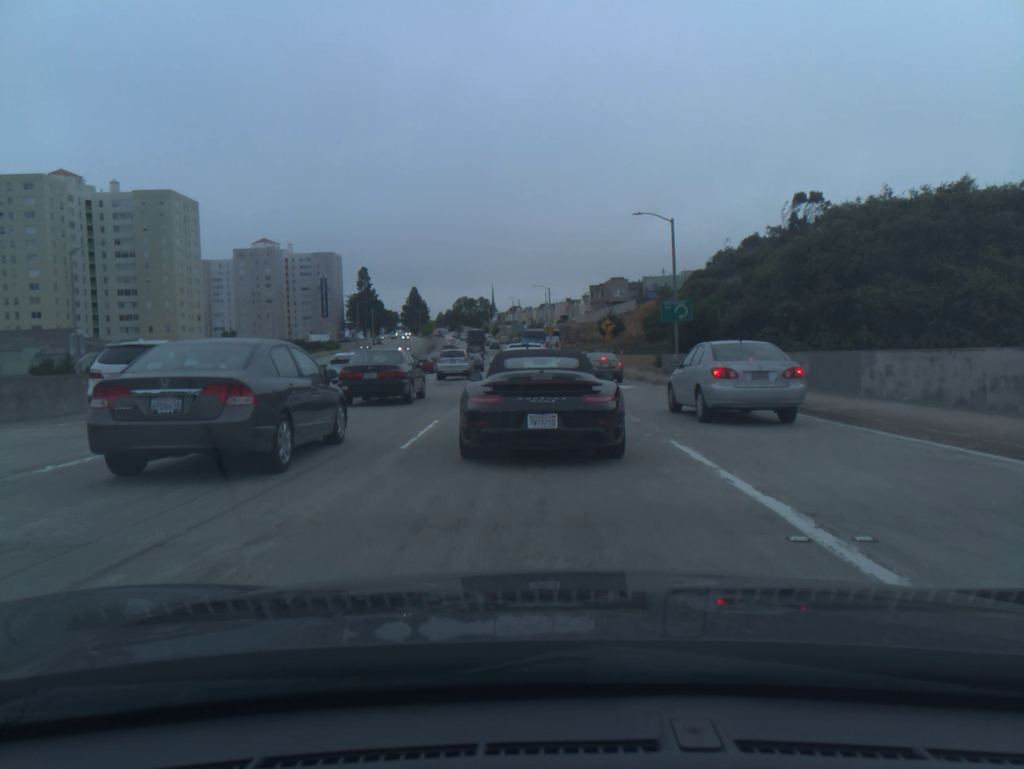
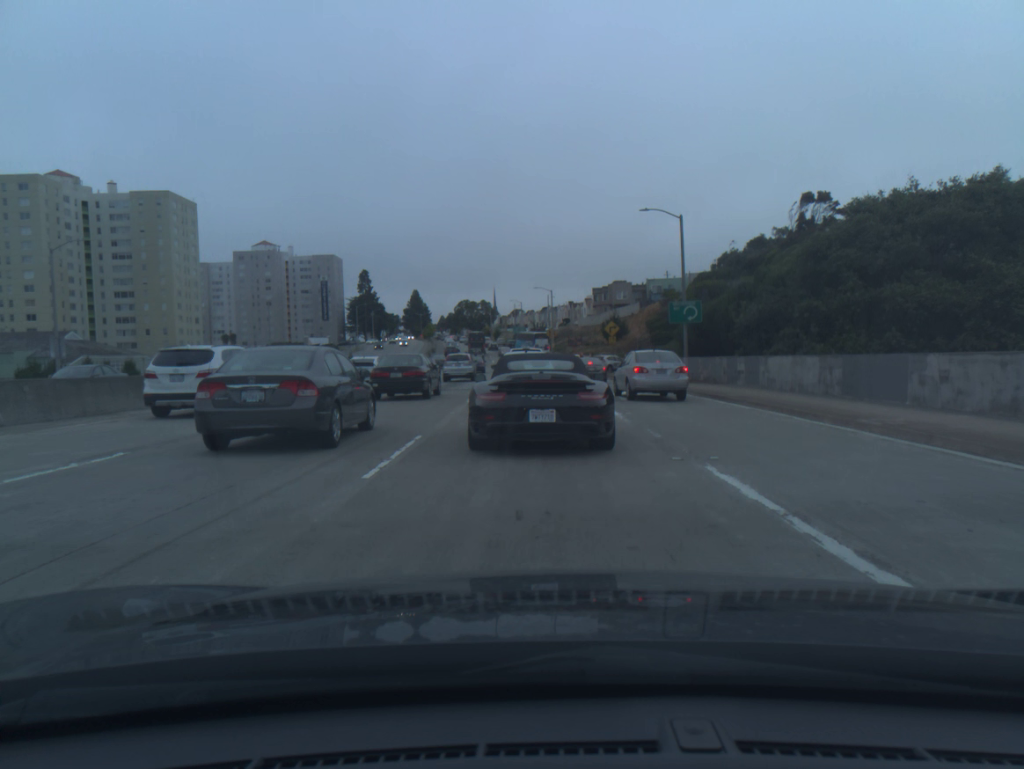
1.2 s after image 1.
(0.0, +2.2) m; 0°
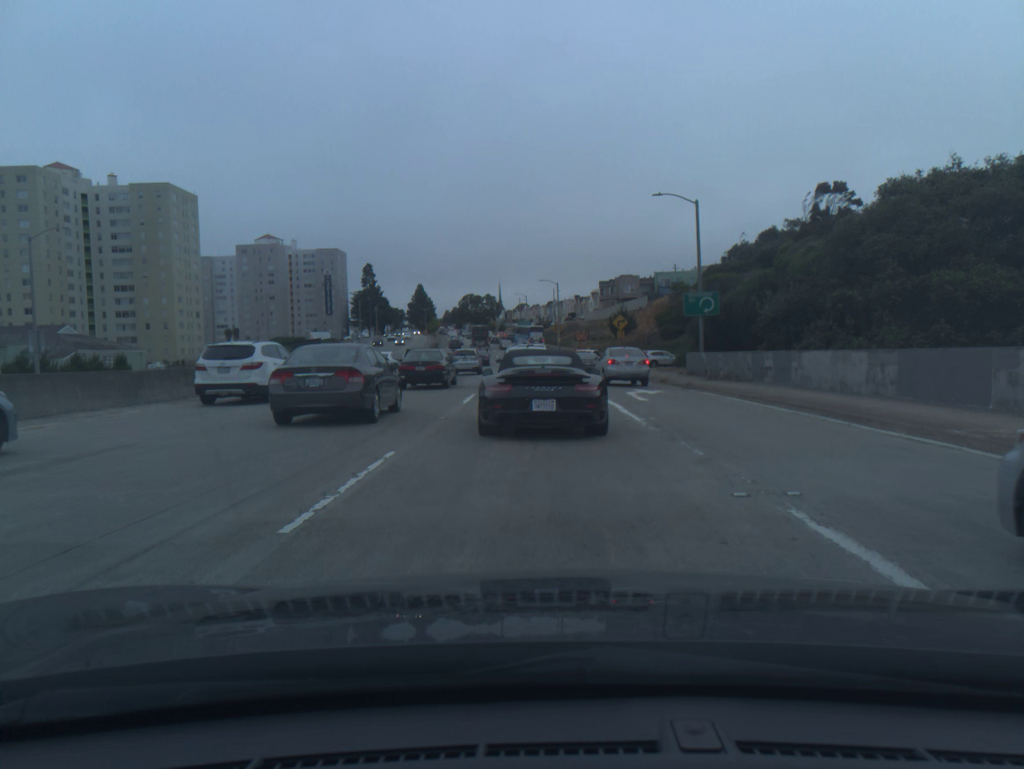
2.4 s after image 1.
(0.0, +2.7) m; -1°
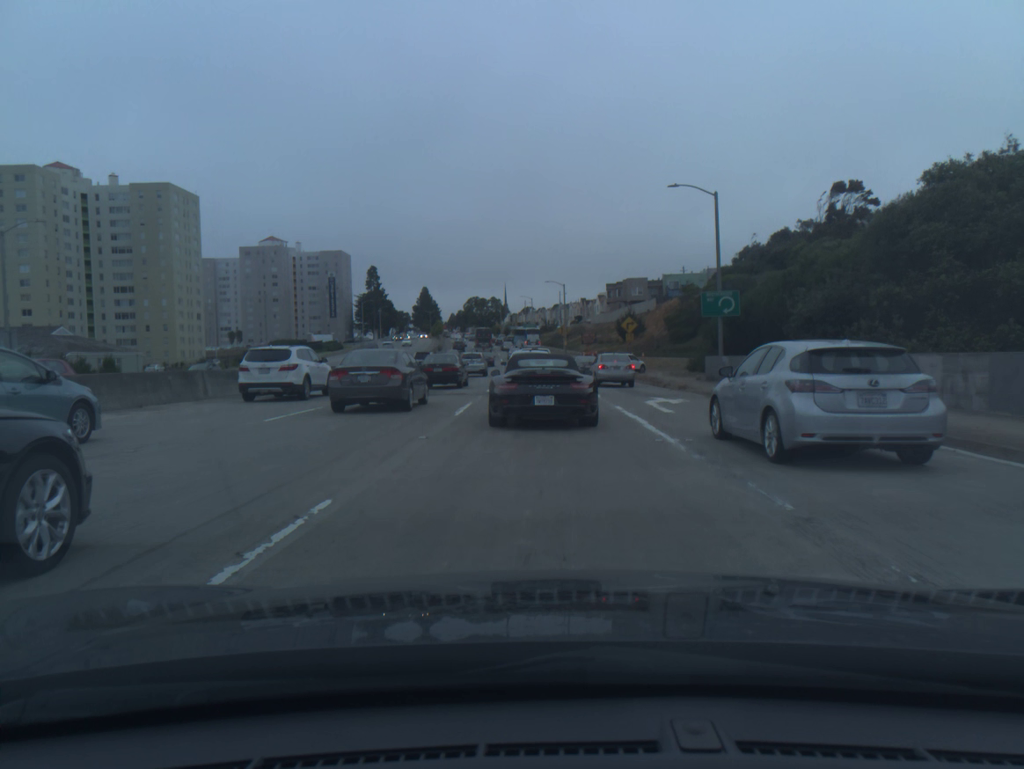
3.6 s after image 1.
(0.0, +3.1) m; 0°
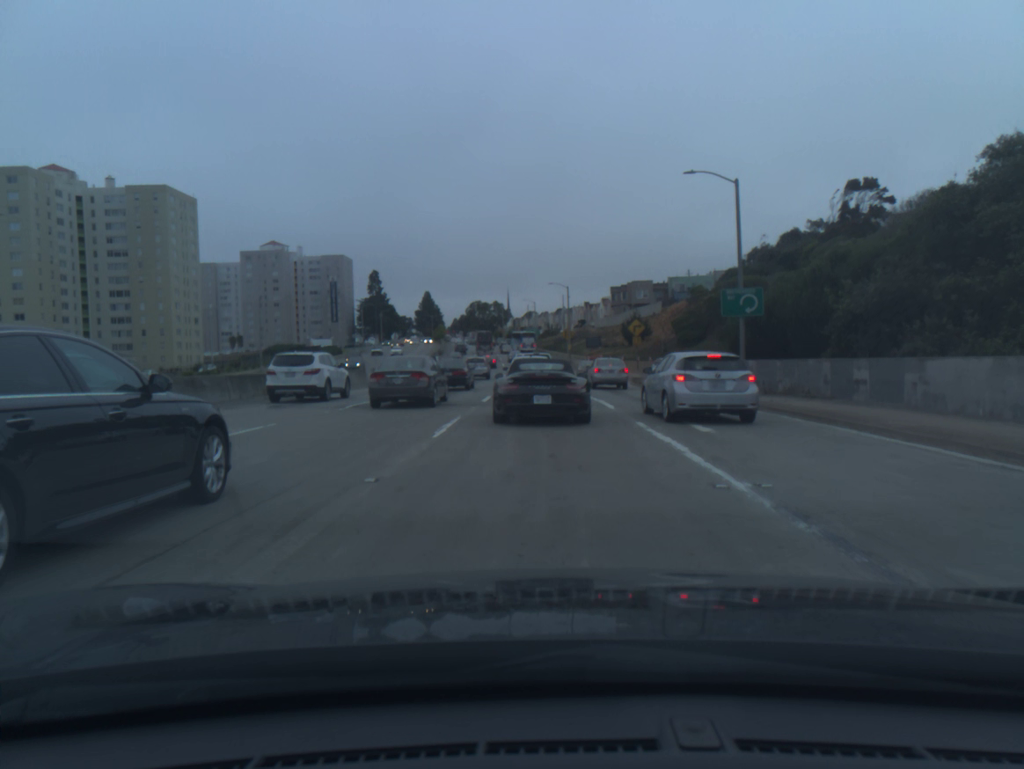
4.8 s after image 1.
(0.0, +3.8) m; 0°
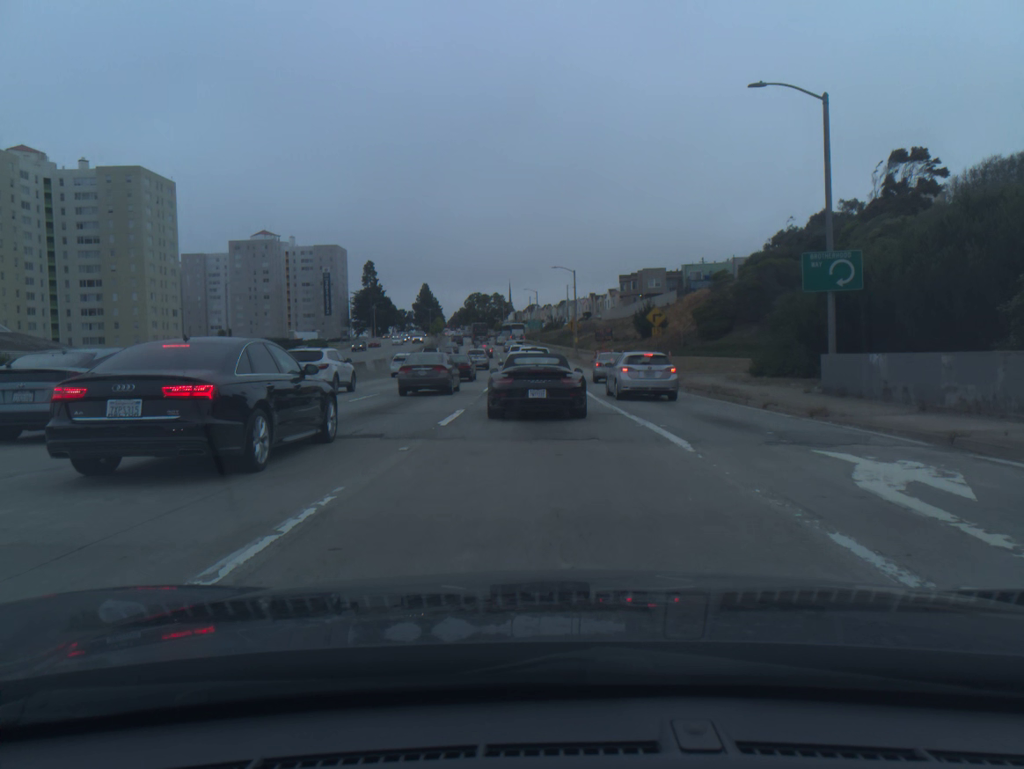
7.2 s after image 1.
(-0.1, +10.4) m; -1°
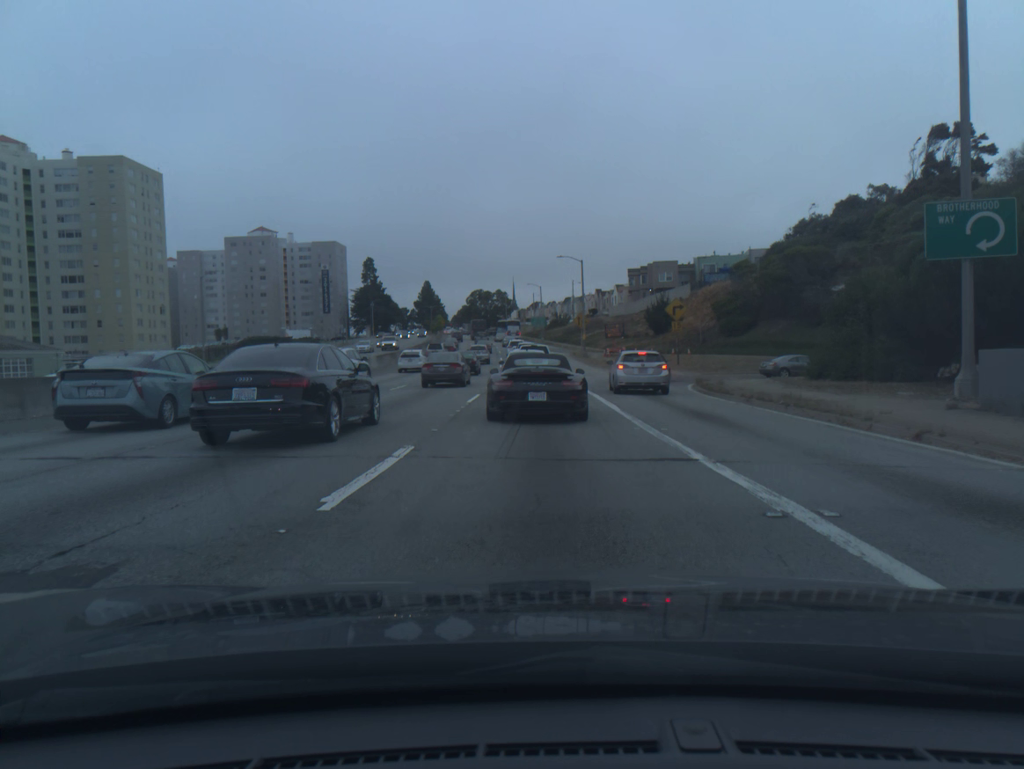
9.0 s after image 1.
(0.0, +7.6) m; 0°
